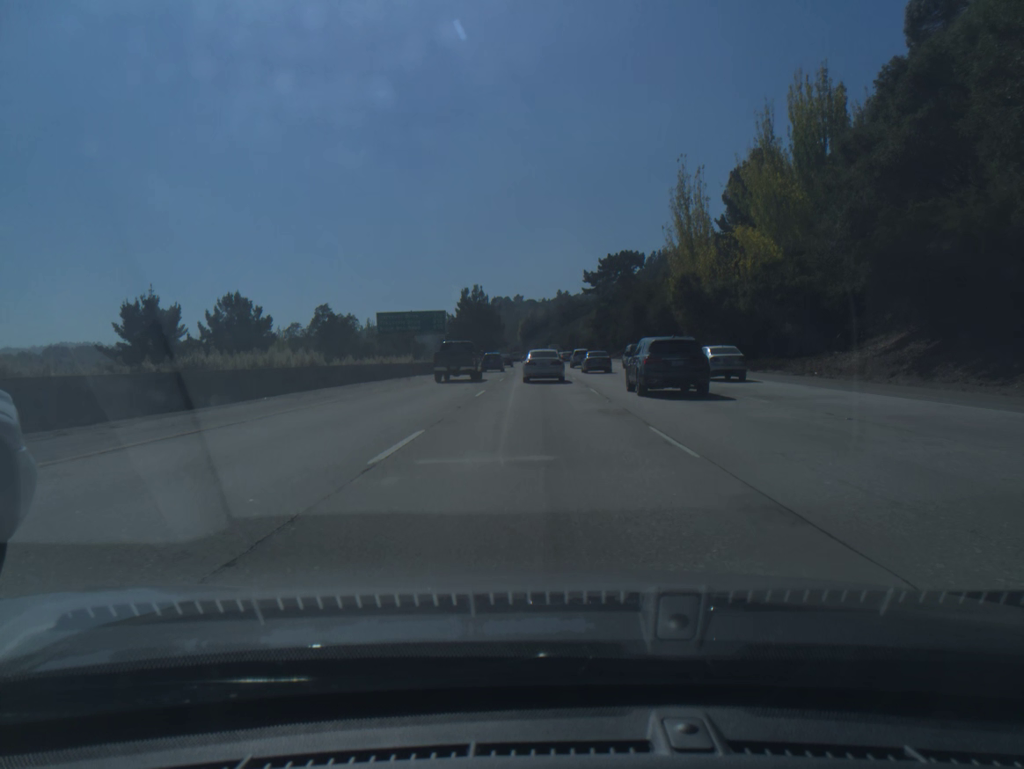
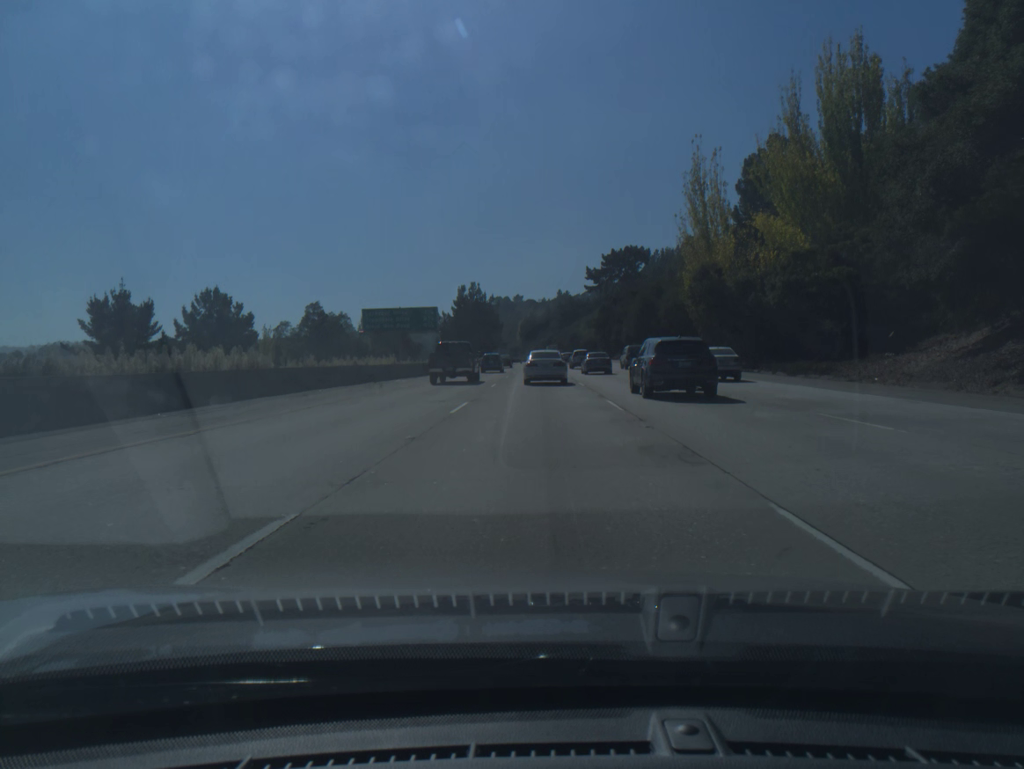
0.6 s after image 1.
(0.0, +6.8) m; 0°
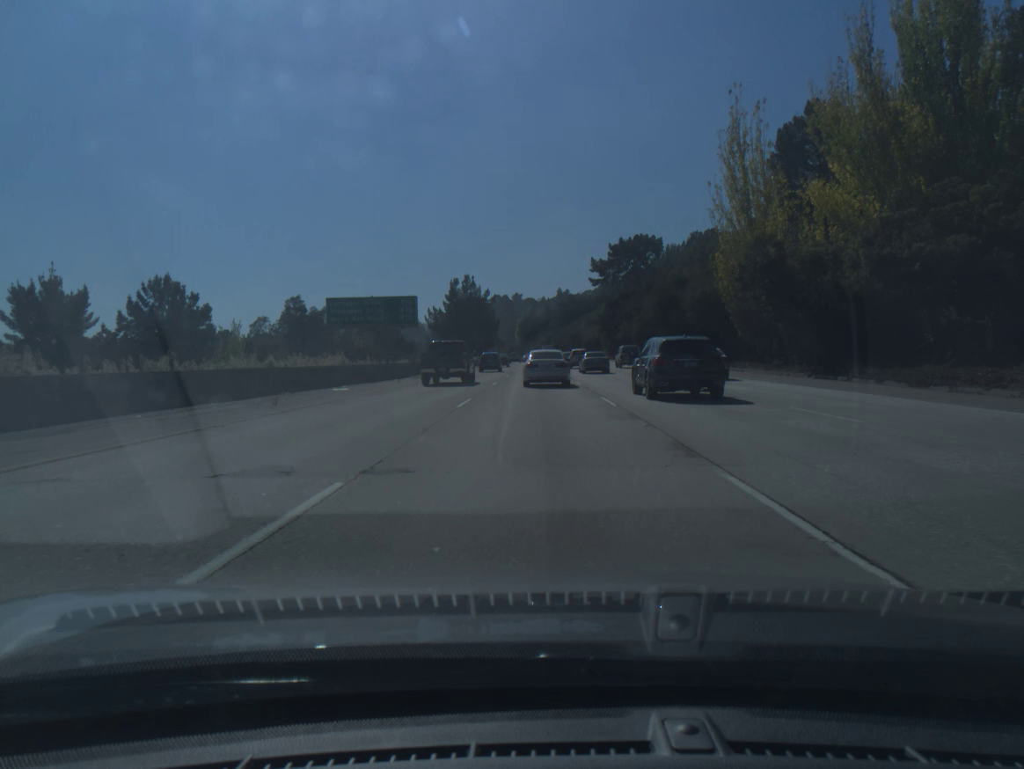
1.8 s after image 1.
(0.0, +13.1) m; 0°
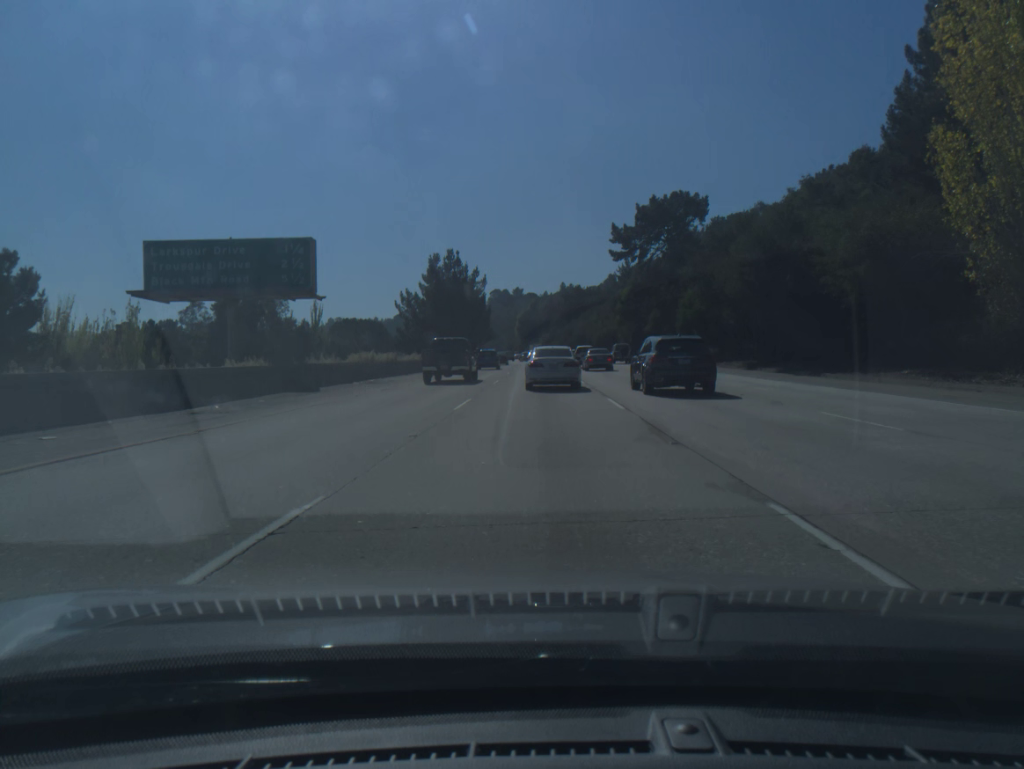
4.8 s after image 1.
(0.0, +30.6) m; 0°
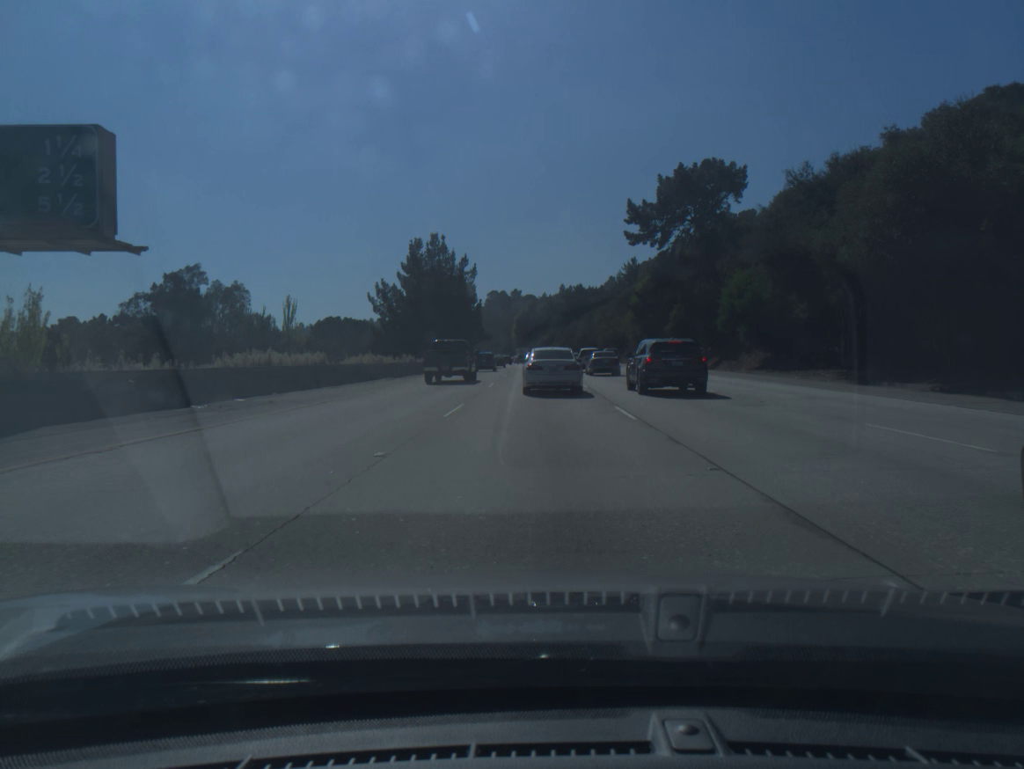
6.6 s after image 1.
(0.0, +16.8) m; 0°
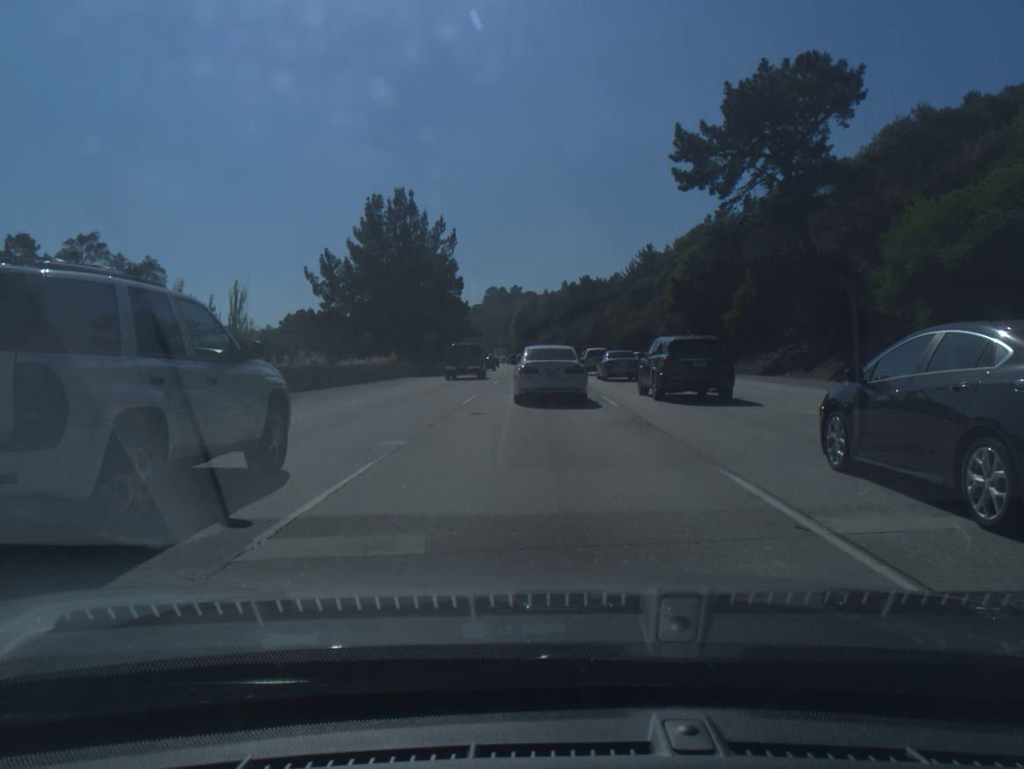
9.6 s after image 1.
(0.0, +25.3) m; 0°
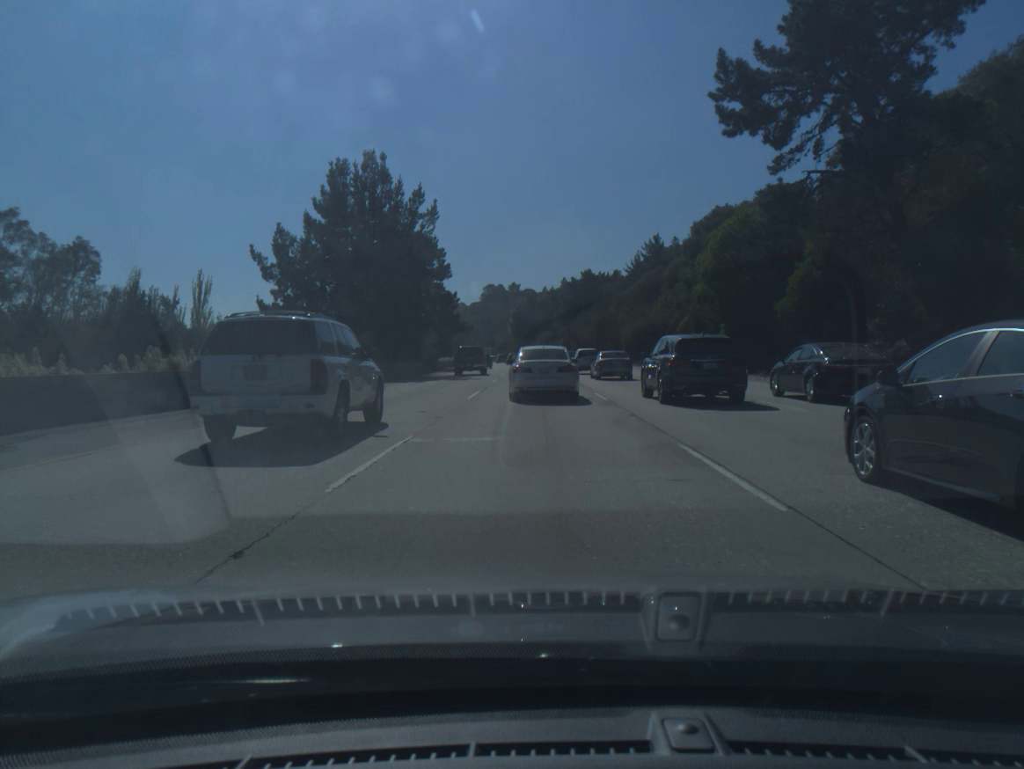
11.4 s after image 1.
(+0.1, +12.6) m; 0°
